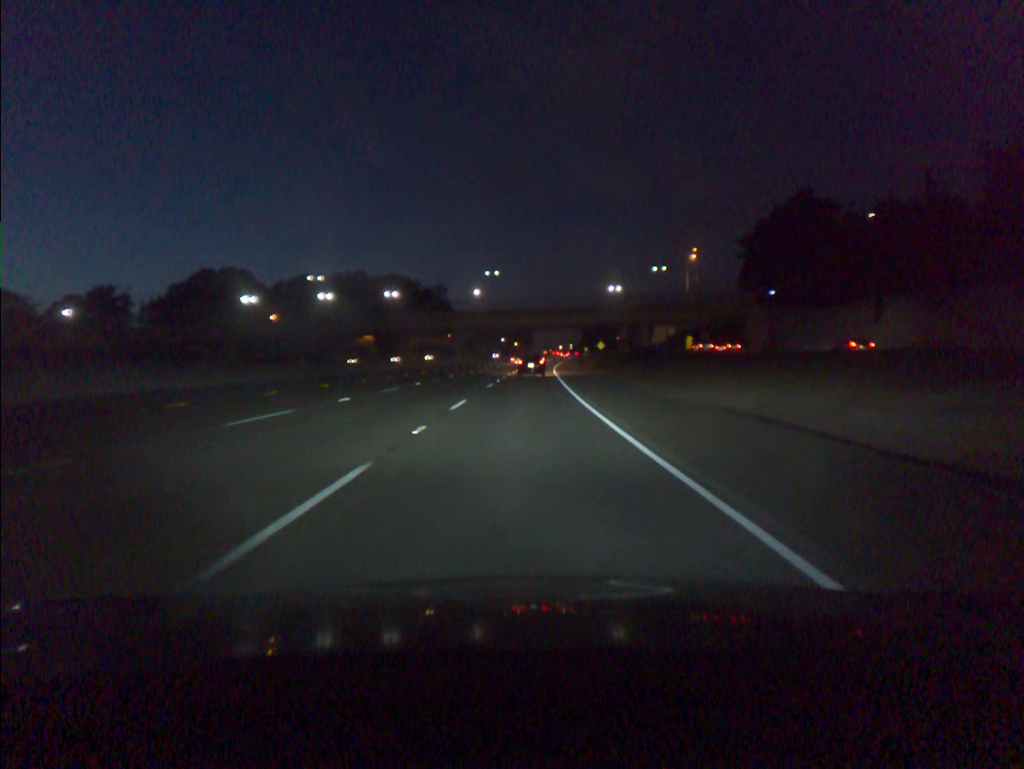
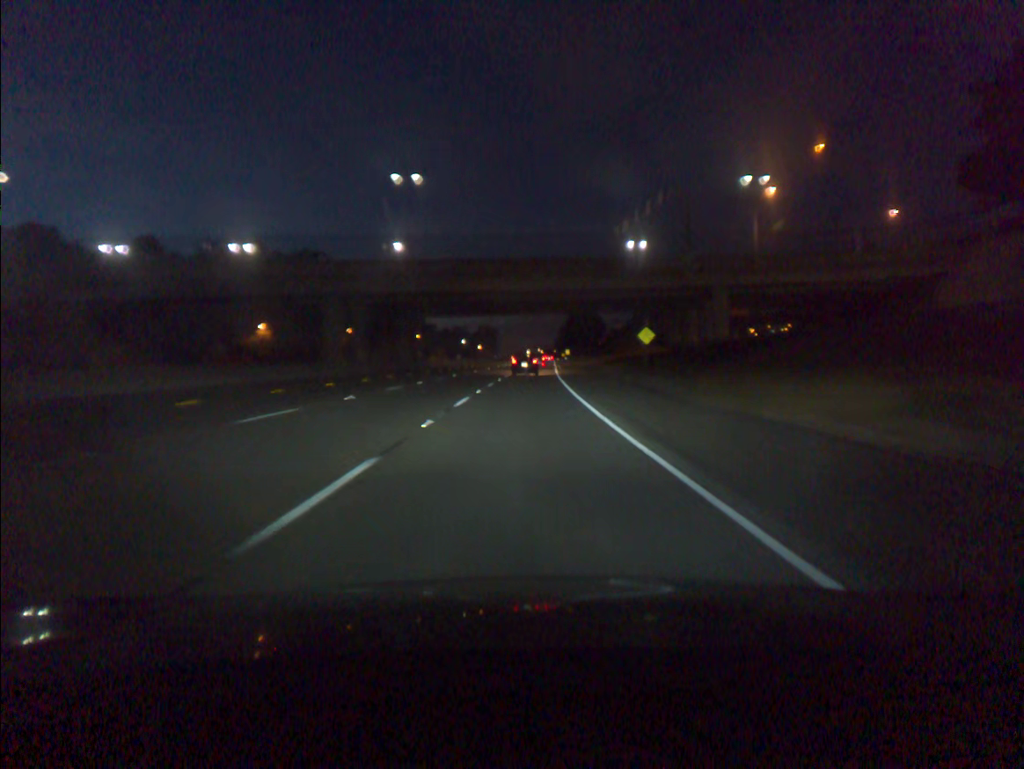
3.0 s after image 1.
(+1.5, +71.6) m; +2°
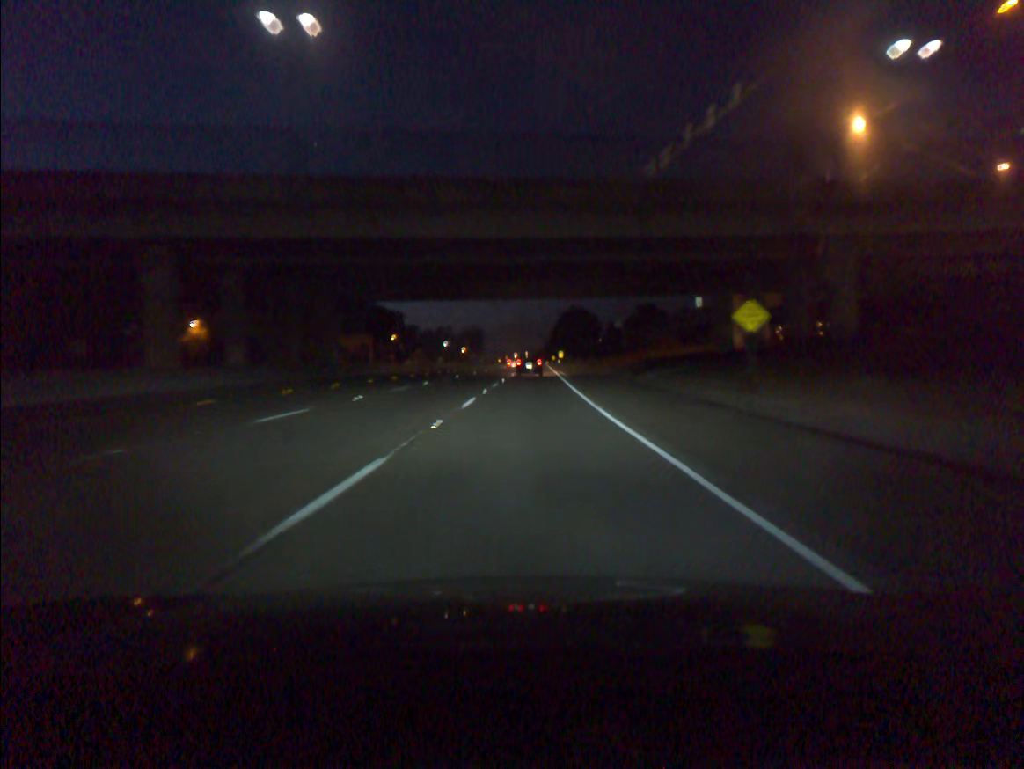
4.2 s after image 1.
(+0.2, +28.7) m; +1°
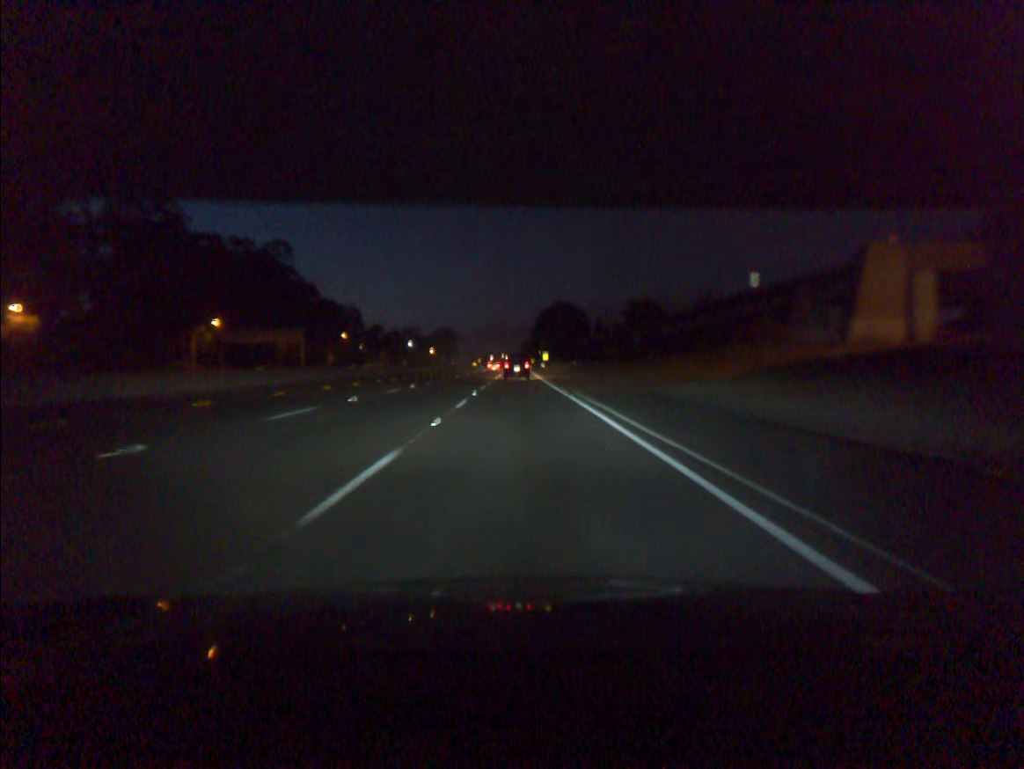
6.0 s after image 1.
(+0.6, +43.0) m; +1°
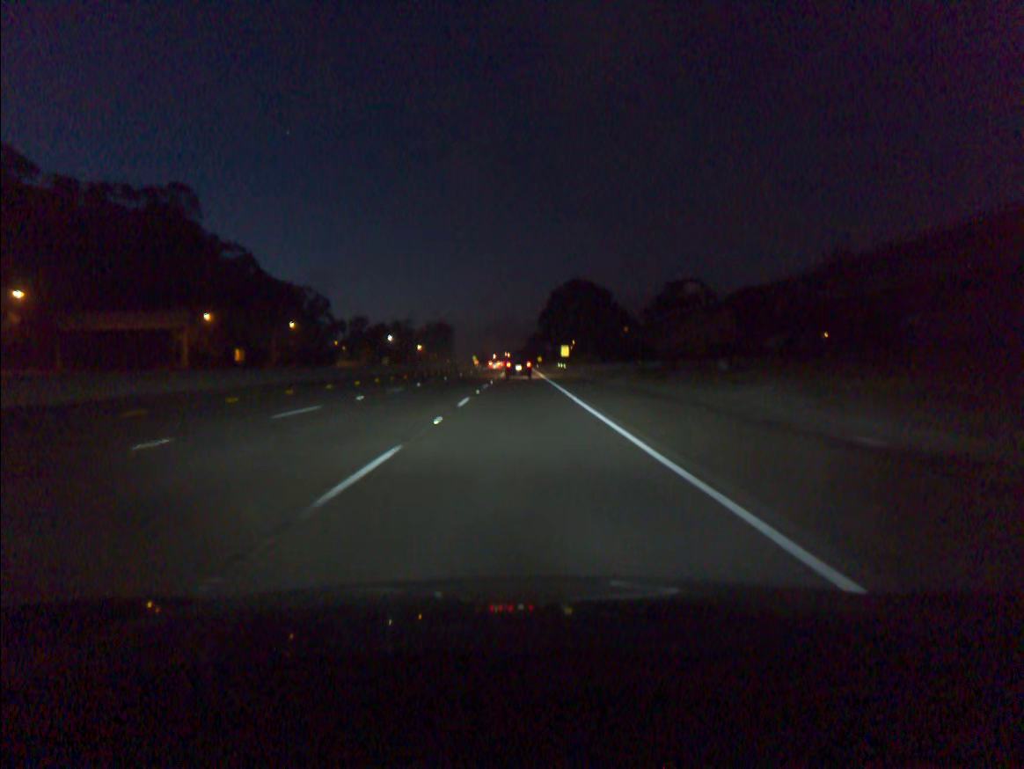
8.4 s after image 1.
(+0.1, +57.4) m; 0°
